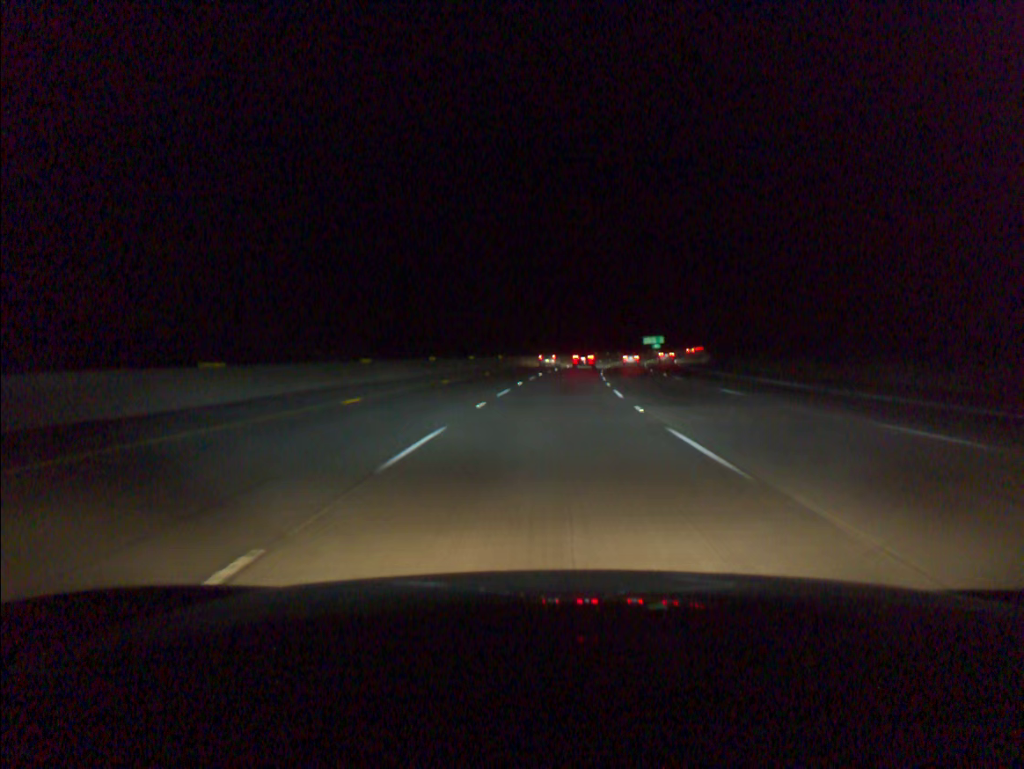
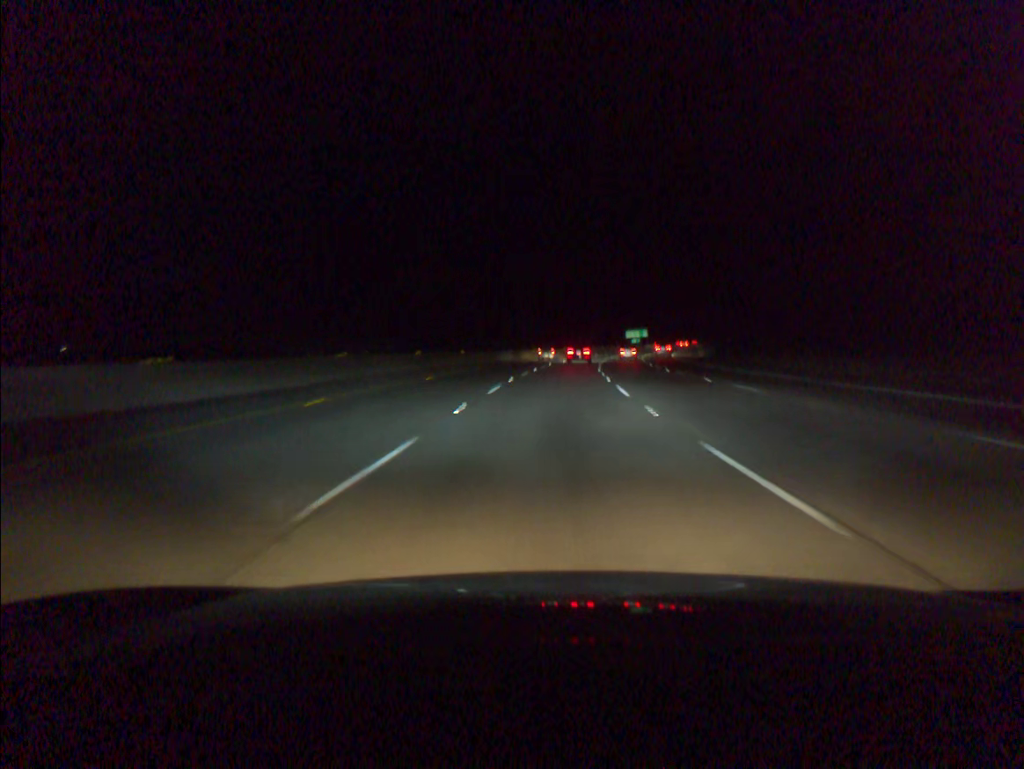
(+0.2, +17.3) m; +2°
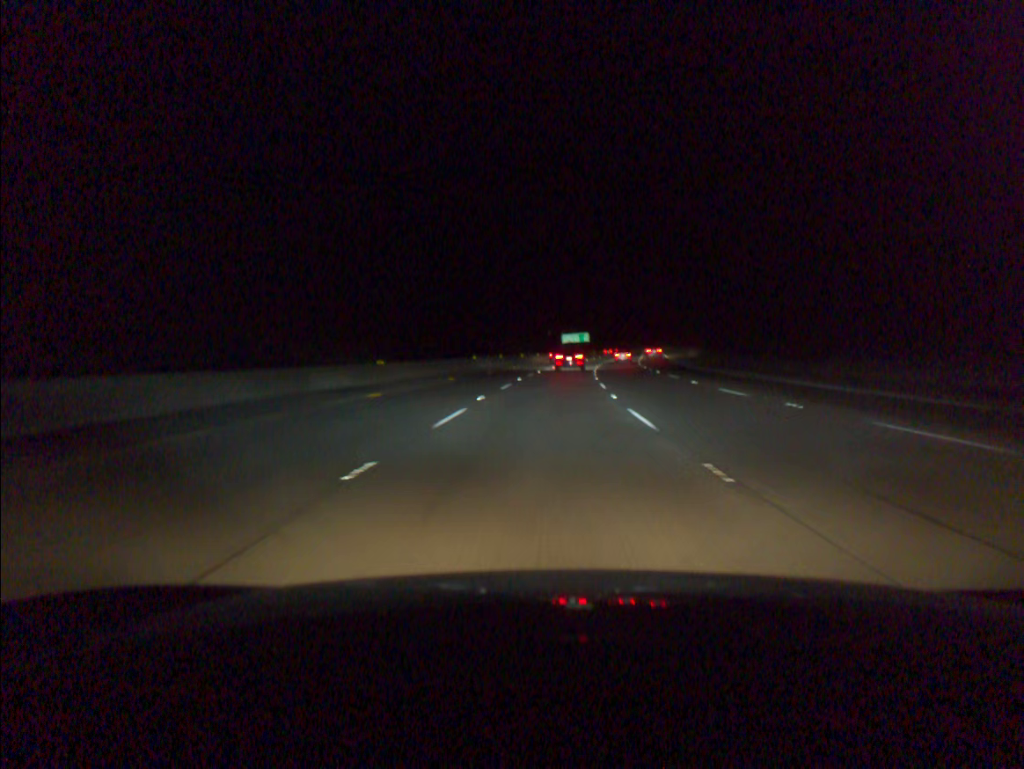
(+3.2, +65.5) m; +5°
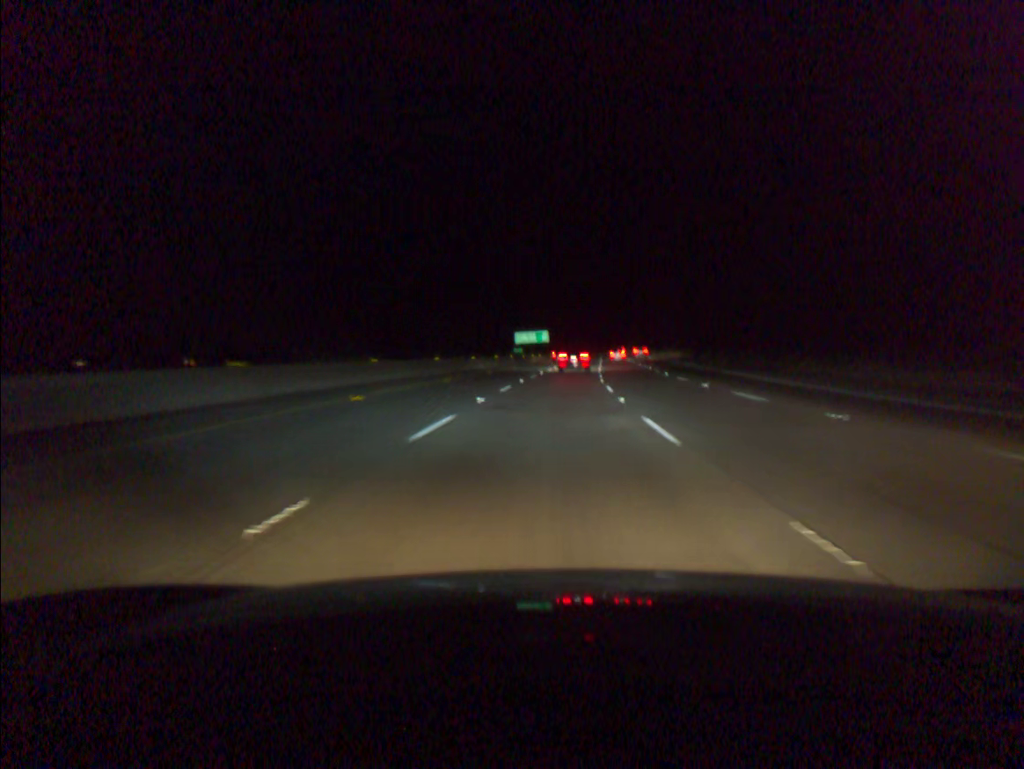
(+1.5, +45.9) m; +3°
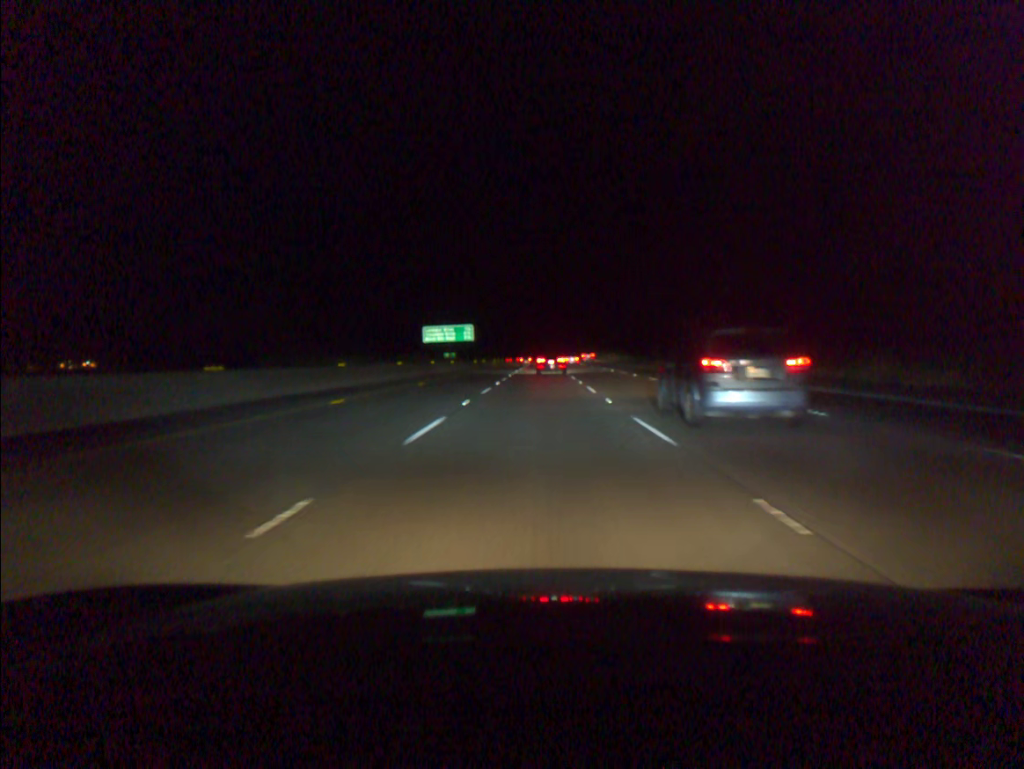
(+2.5, +58.4) m; +4°
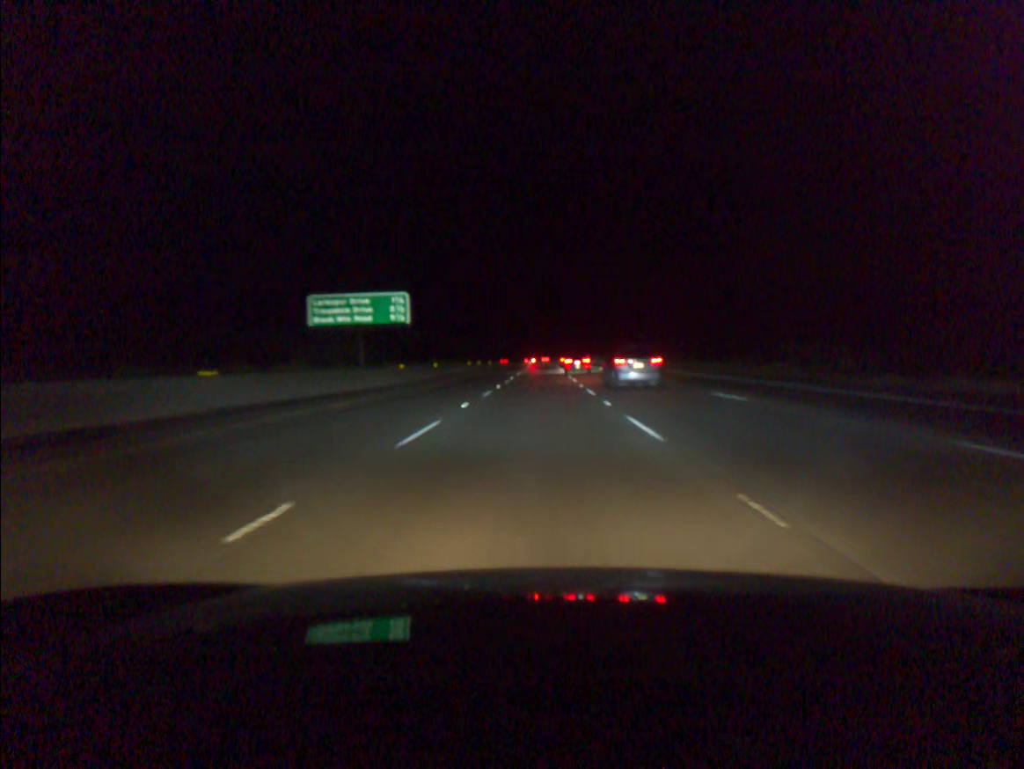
(0.0, +58.2) m; 0°
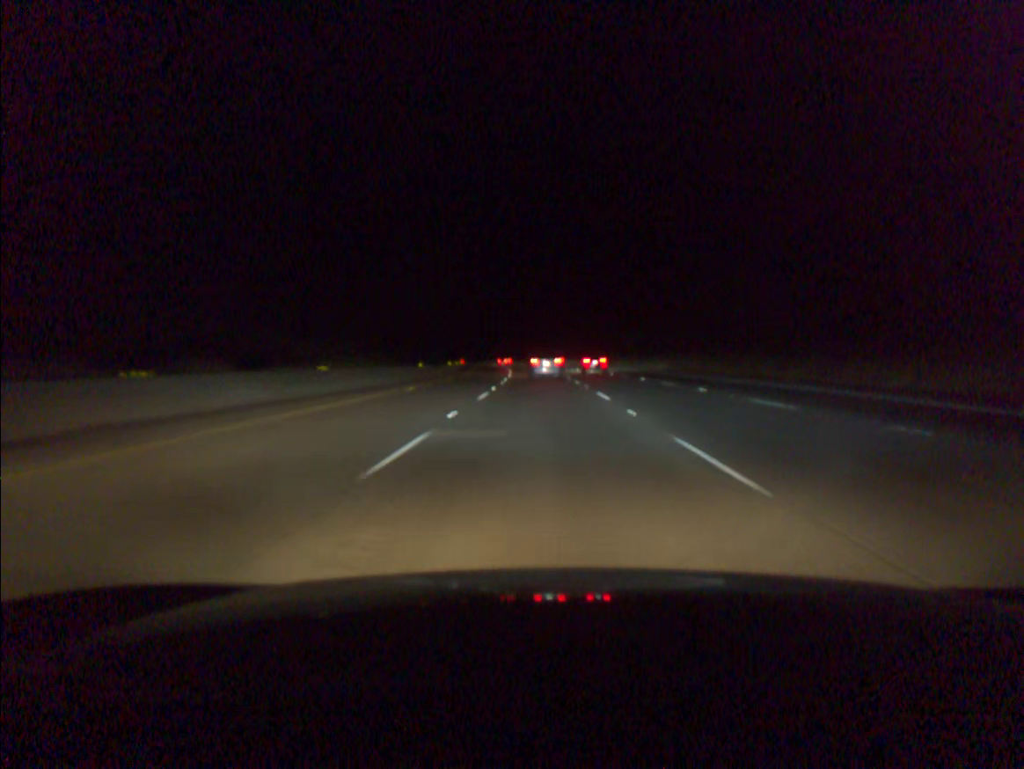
(0.0, +76.7) m; 0°
